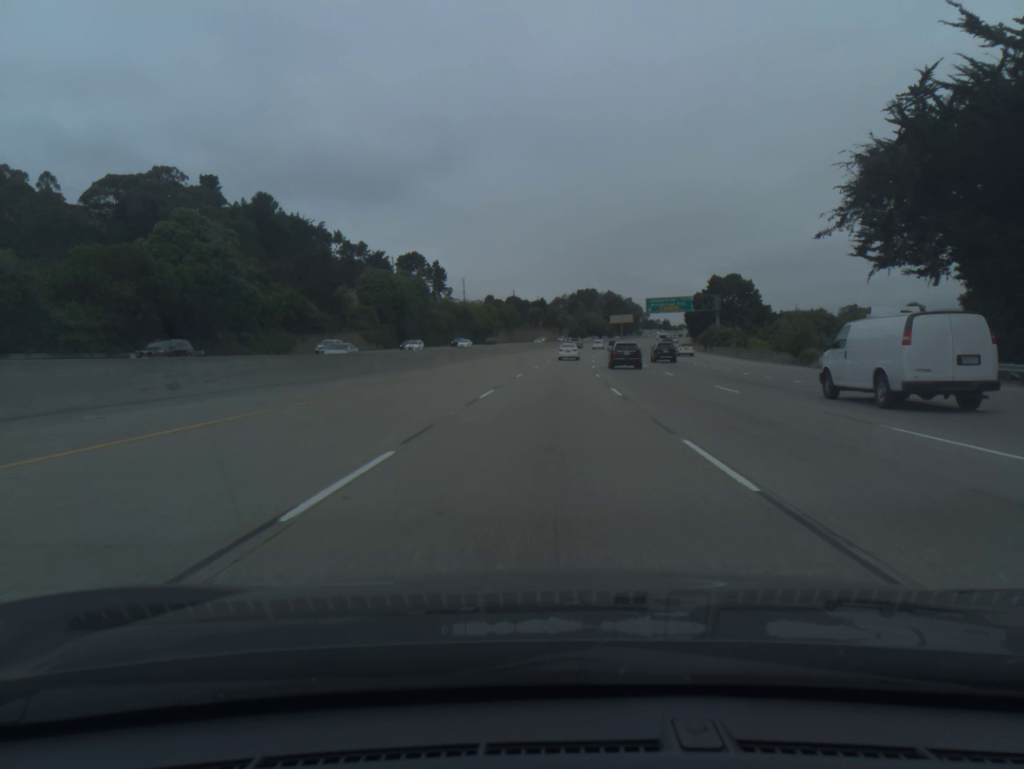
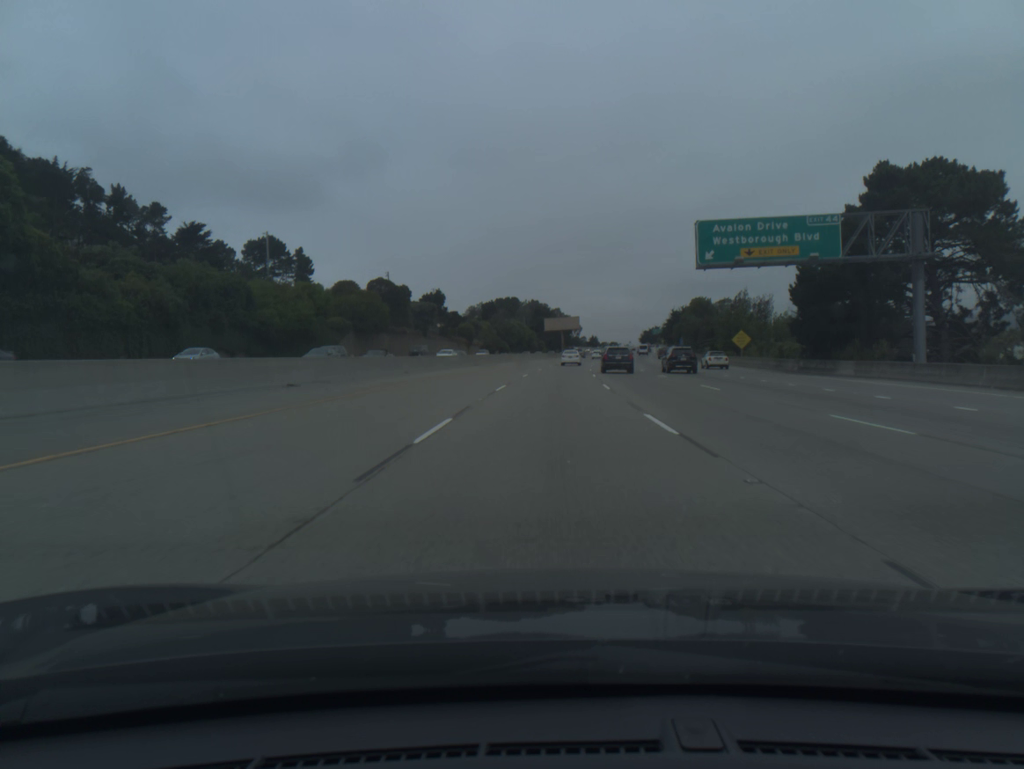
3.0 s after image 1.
(+4.8, +97.0) m; +6°
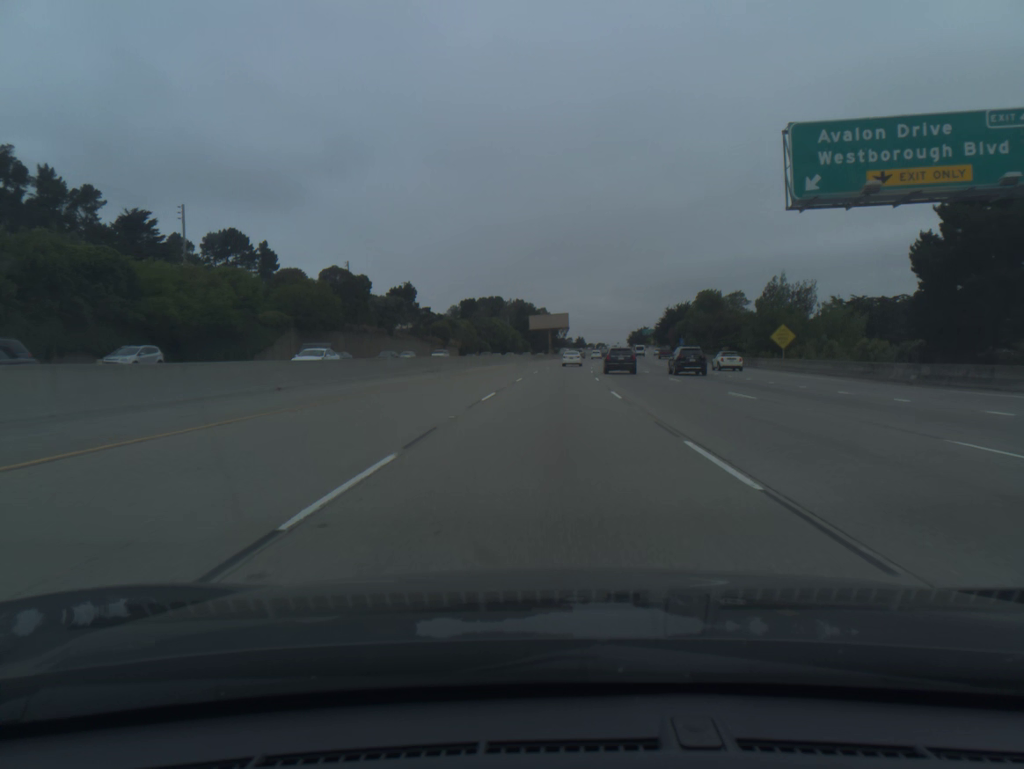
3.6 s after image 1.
(+0.2, +19.5) m; +1°
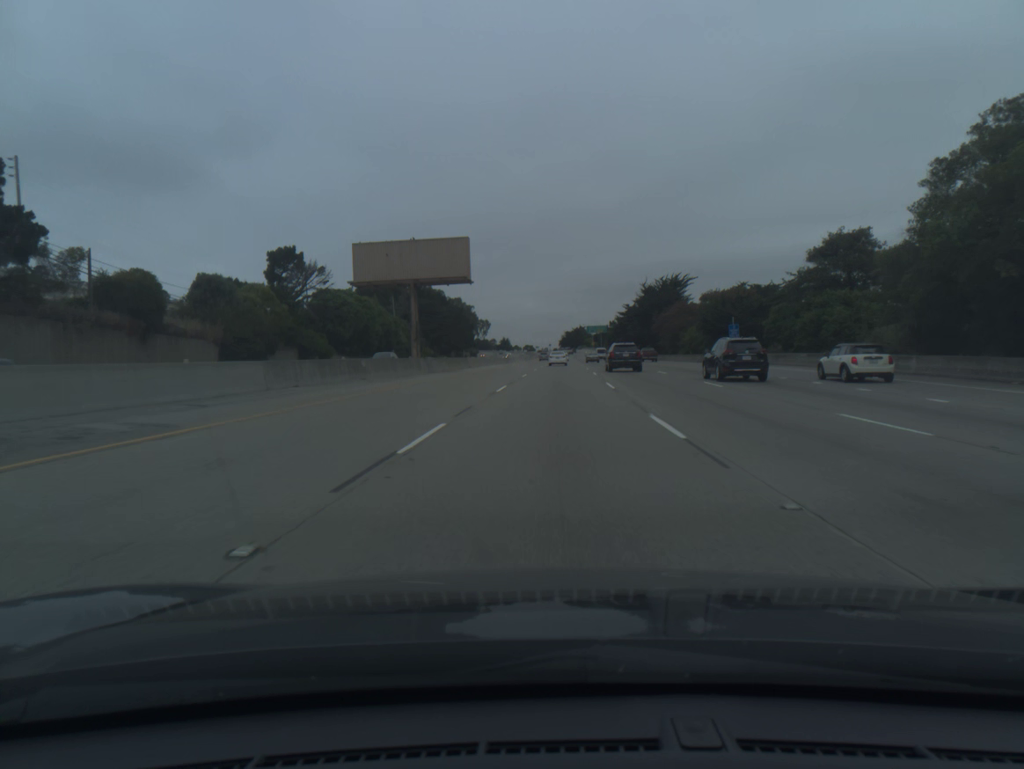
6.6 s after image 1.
(+4.7, +98.1) m; +5°
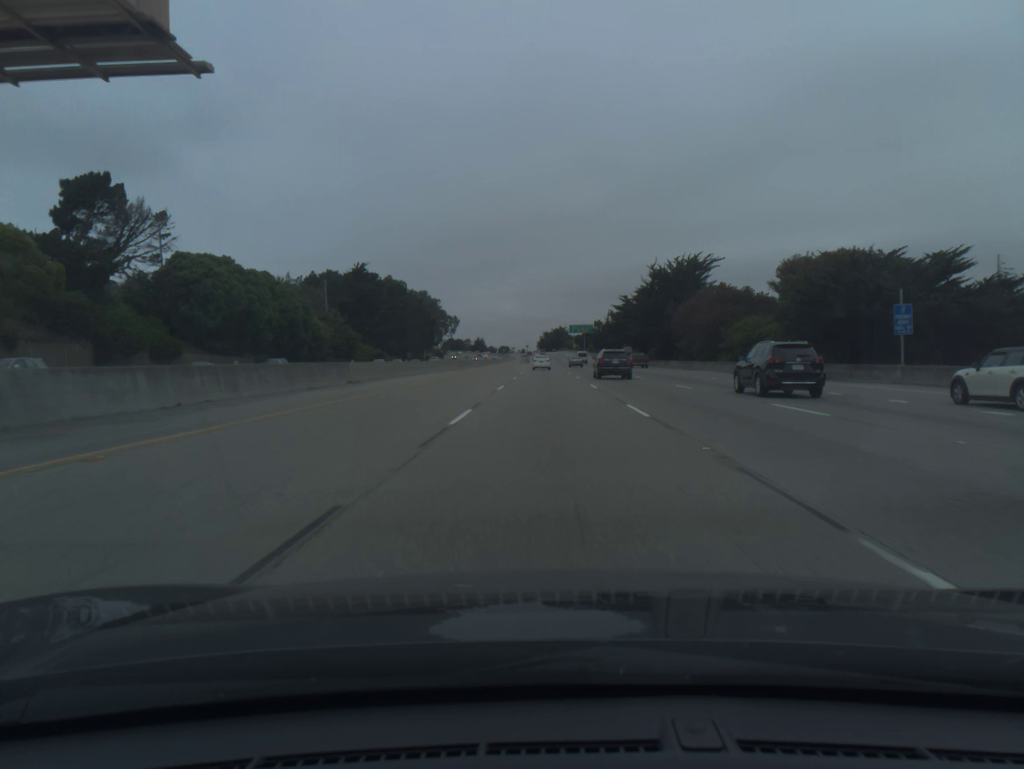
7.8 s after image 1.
(+0.6, +39.6) m; +2°
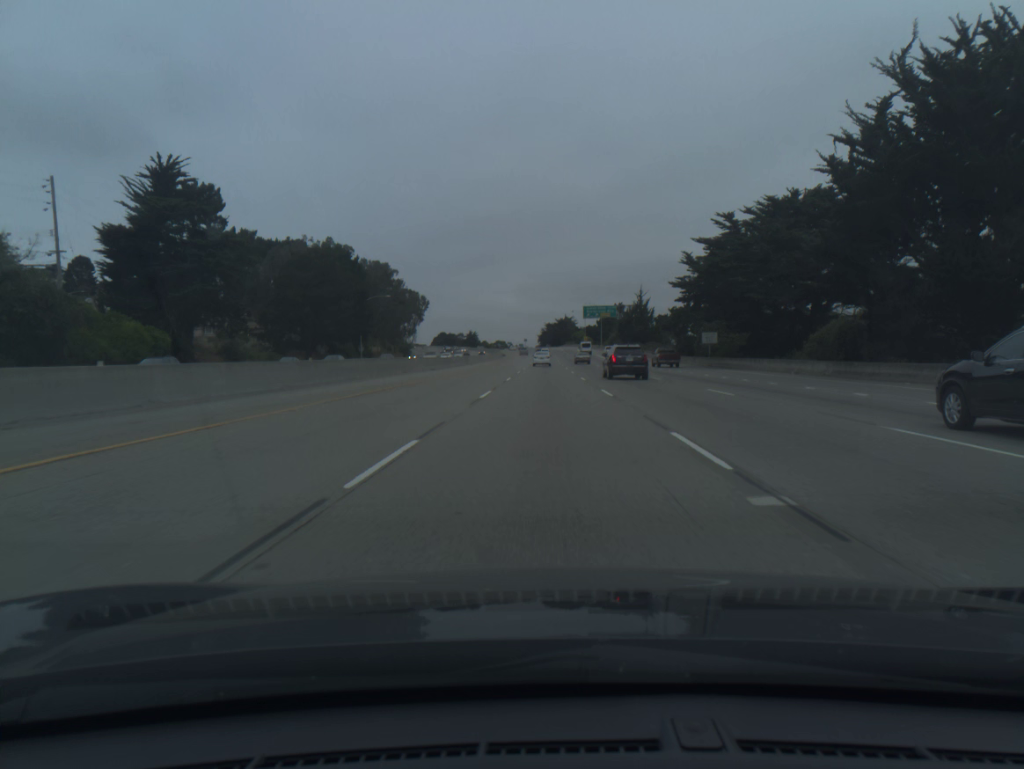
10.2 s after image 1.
(+0.2, +79.9) m; 0°
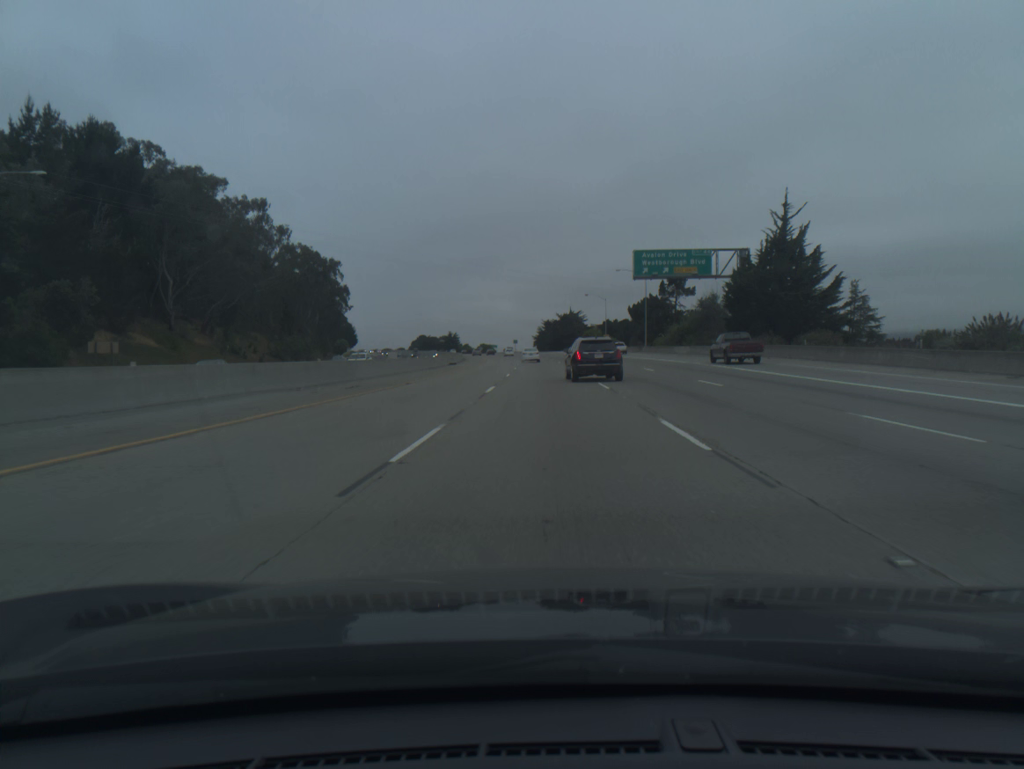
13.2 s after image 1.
(+0.1, +100.6) m; 0°
